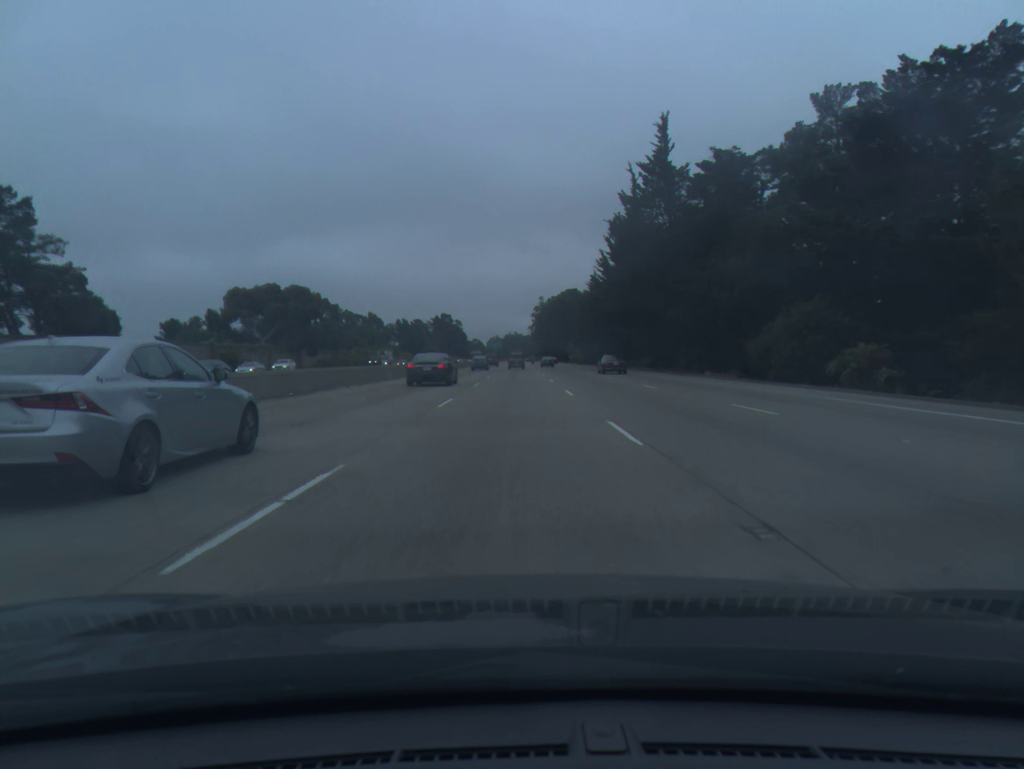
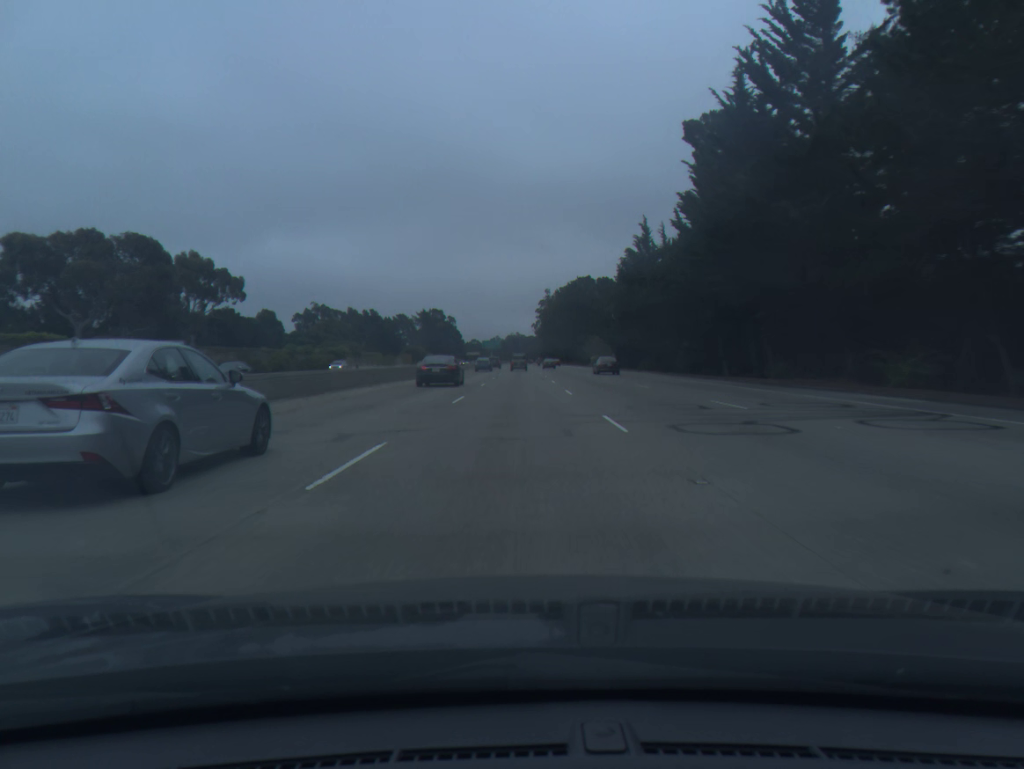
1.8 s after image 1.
(-0.1, +56.0) m; 0°
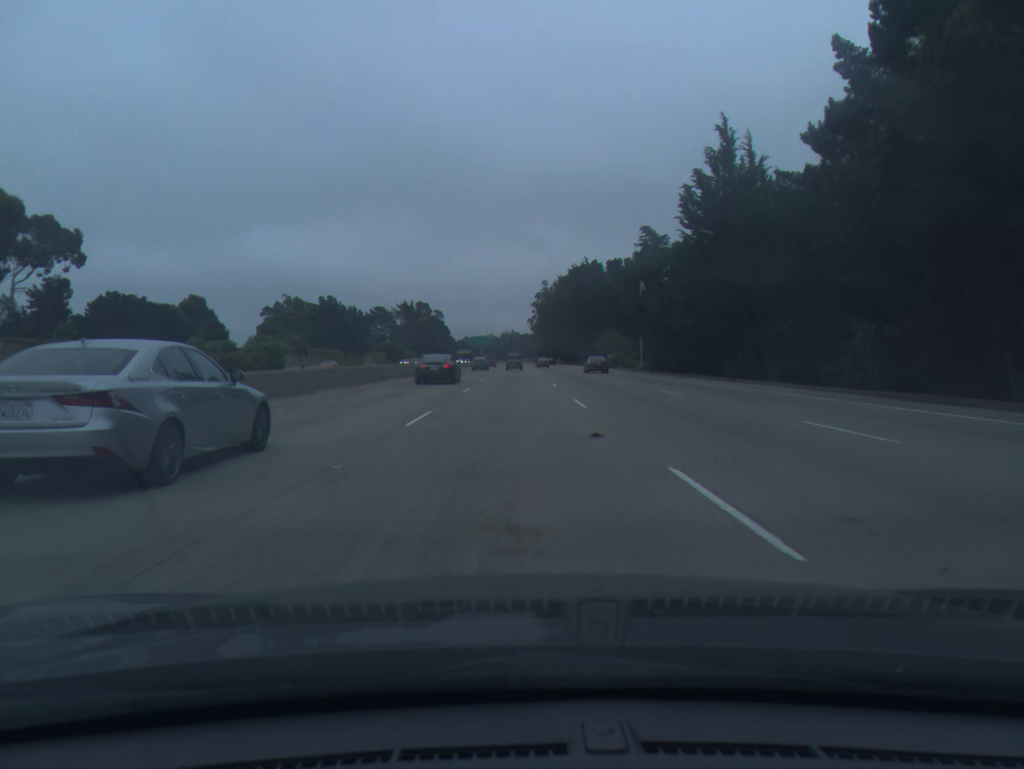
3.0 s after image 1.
(+0.1, +37.3) m; 0°
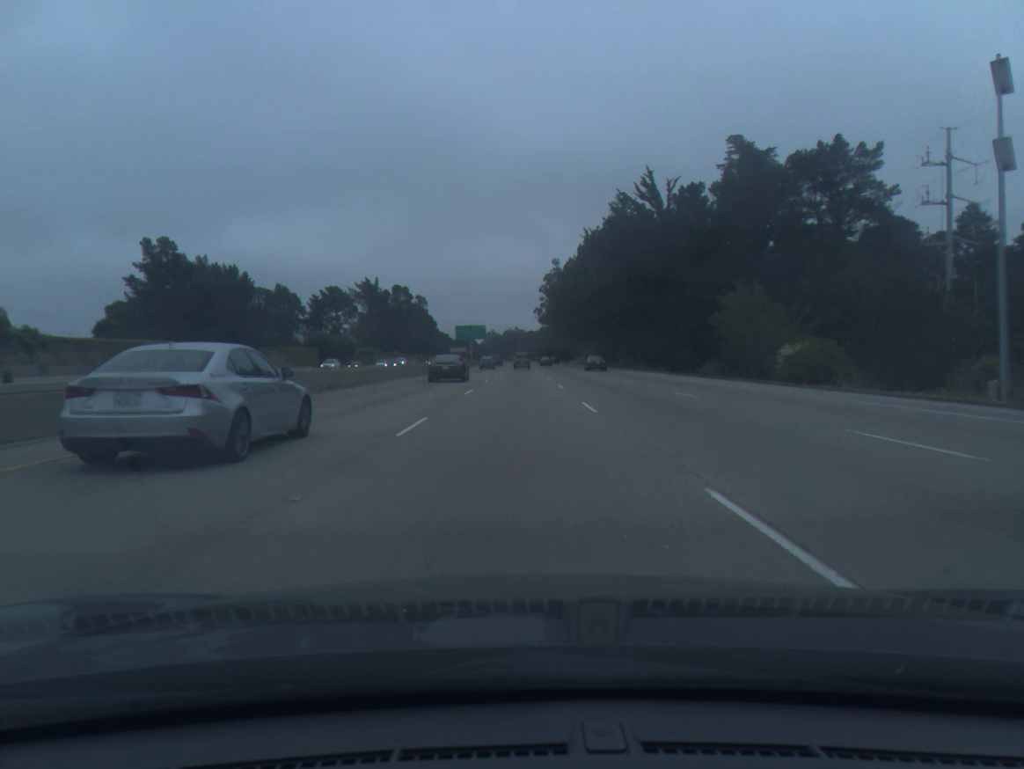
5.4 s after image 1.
(-0.3, +74.6) m; 0°
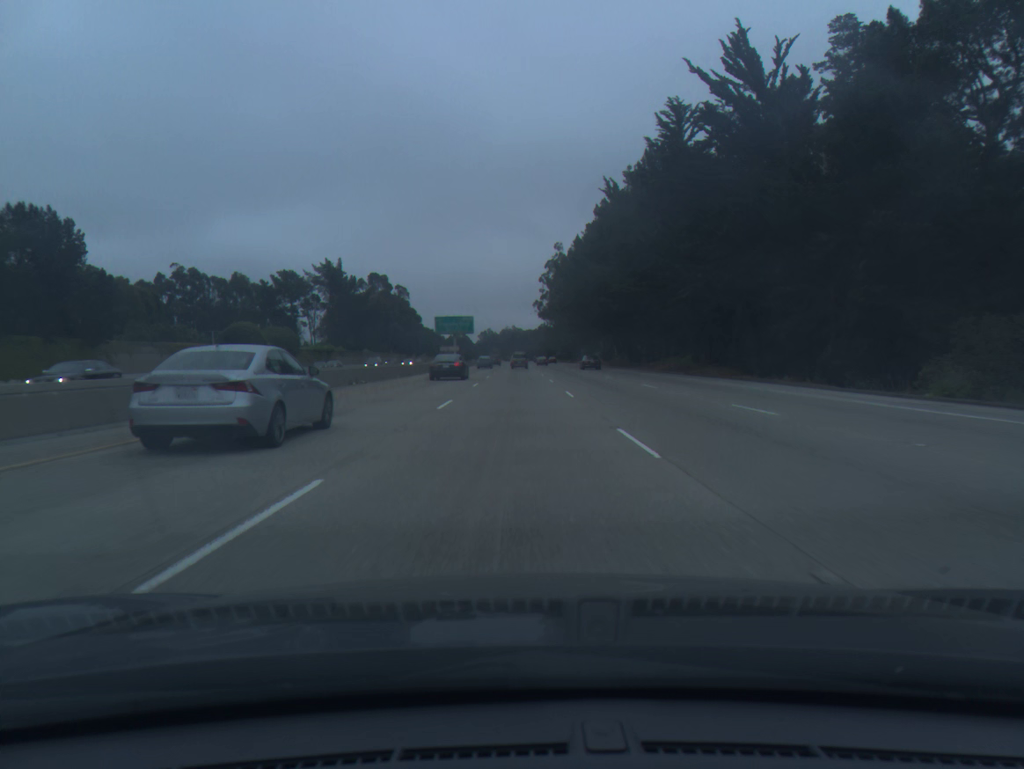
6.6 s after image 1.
(0.0, +37.3) m; 0°
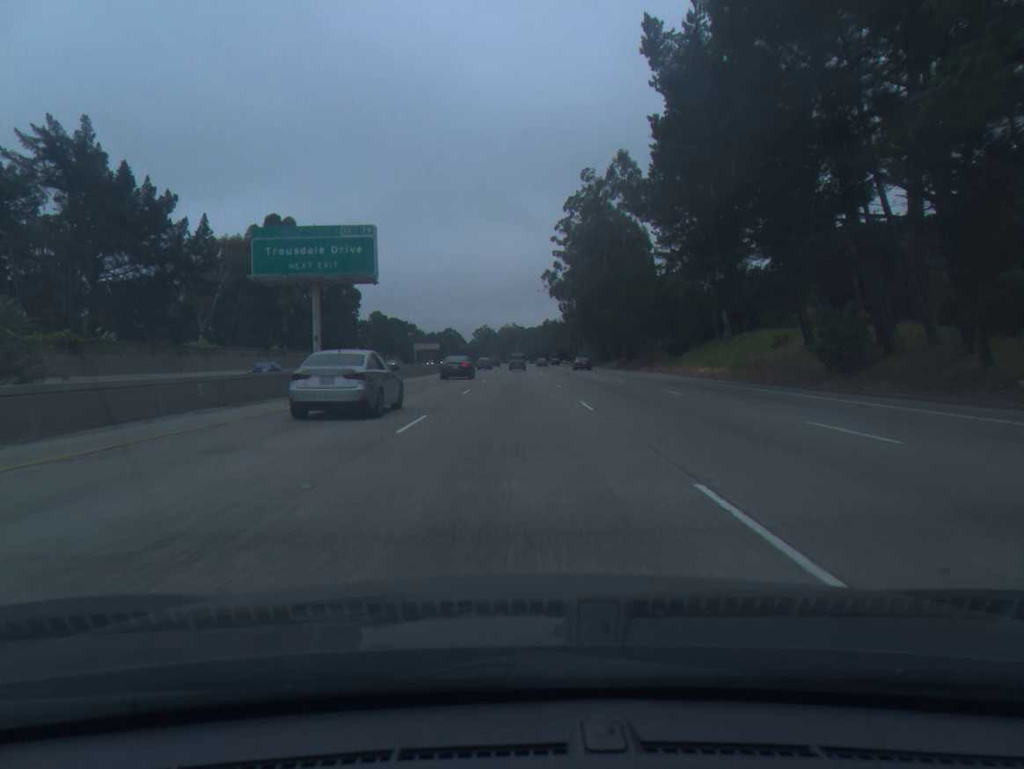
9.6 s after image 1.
(-0.2, +93.3) m; 0°
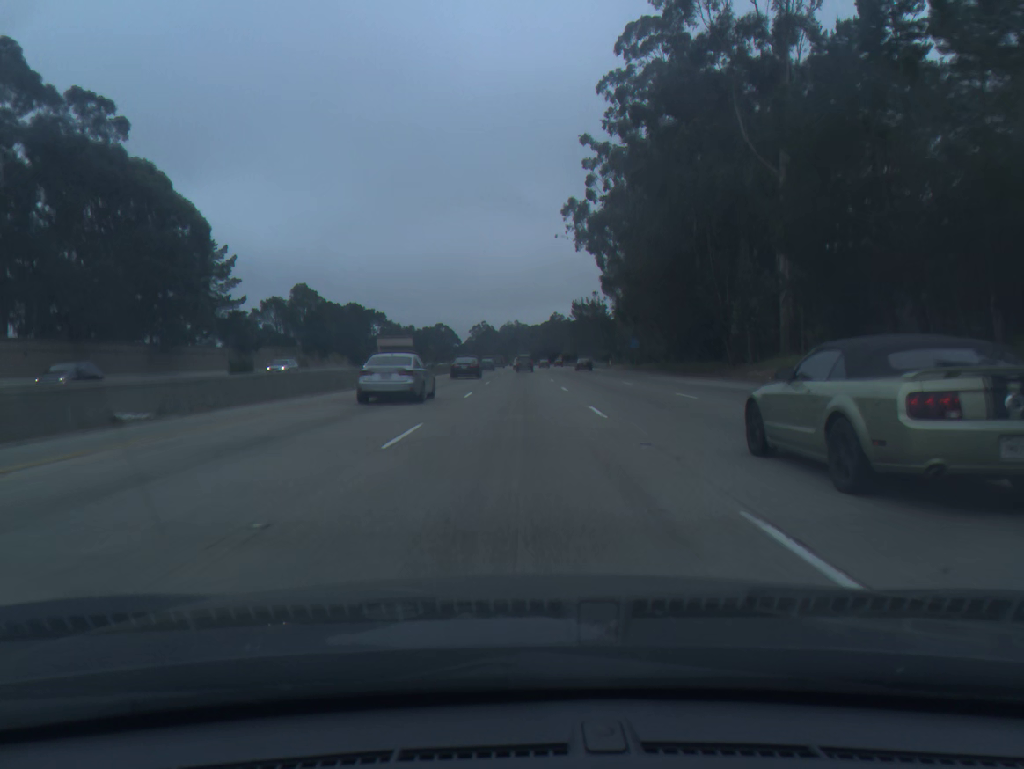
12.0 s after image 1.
(-0.2, +74.6) m; 0°
